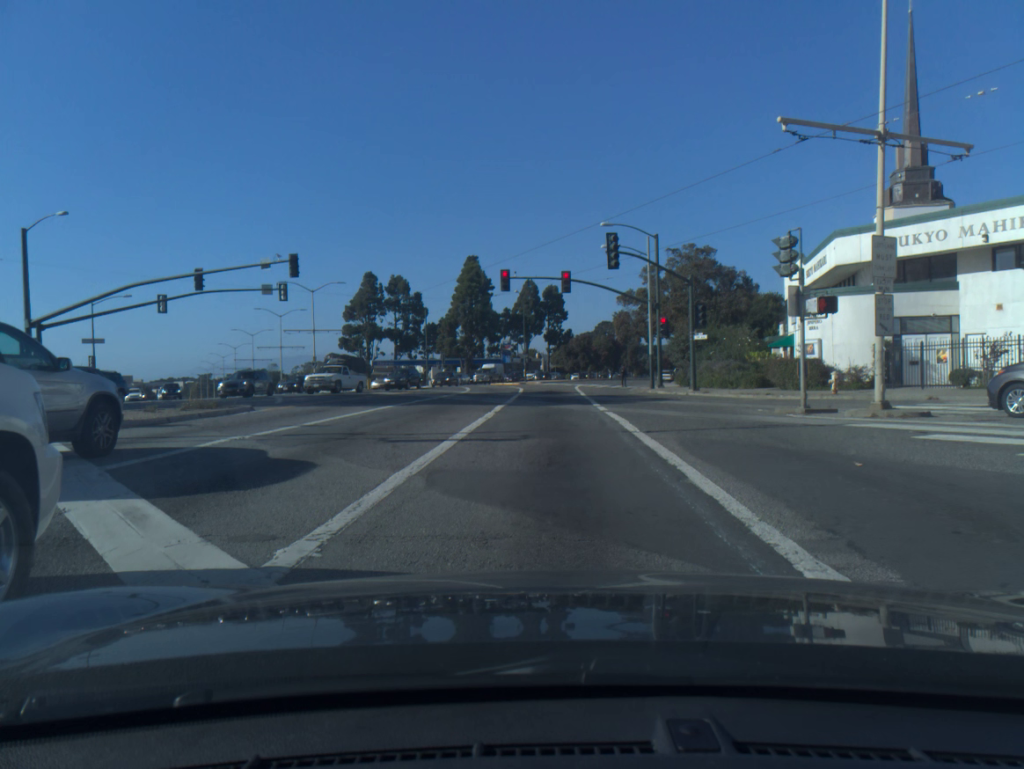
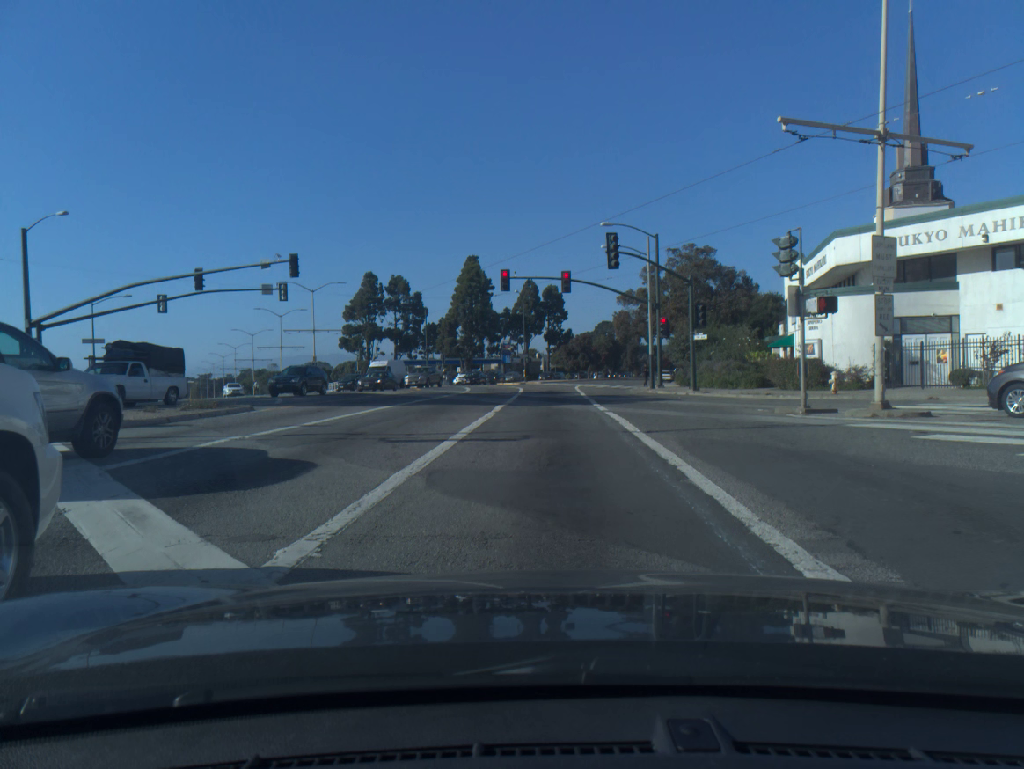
(0.0, 0.0) m; 0°
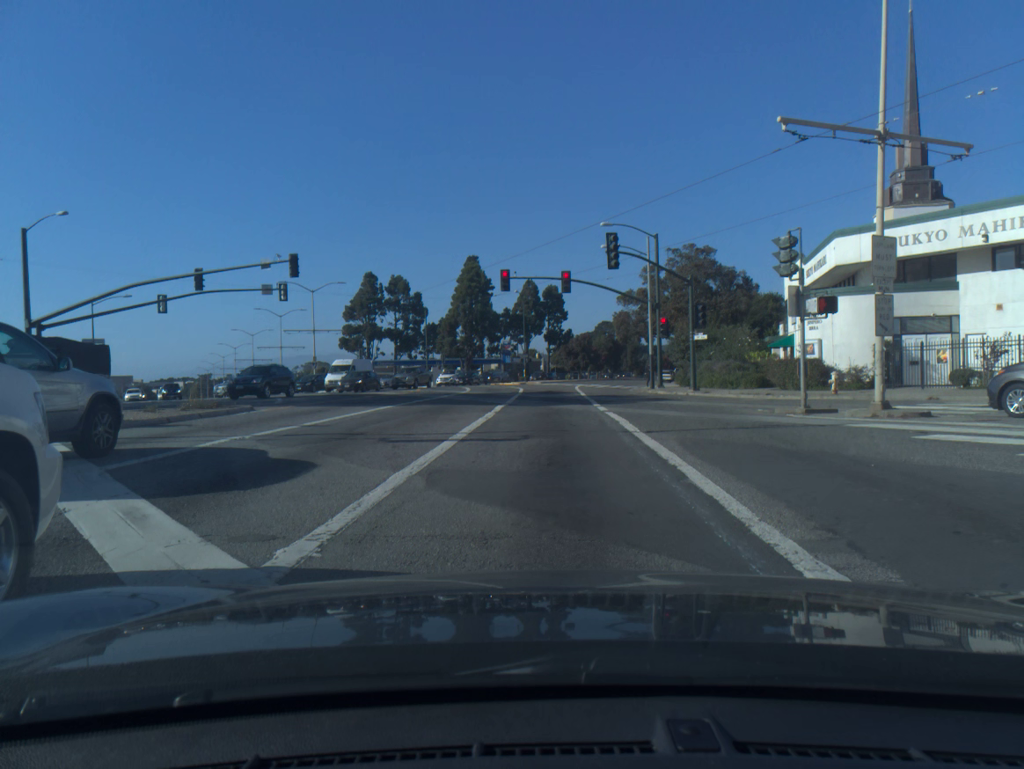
(0.0, 0.0) m; 0°
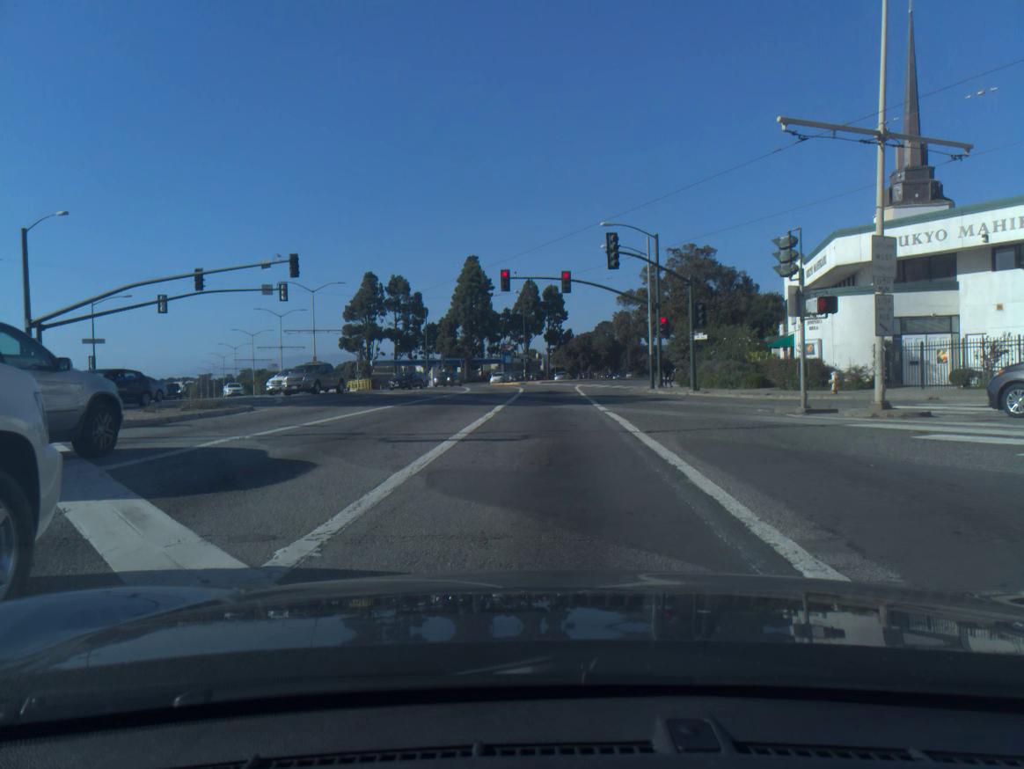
(0.0, 0.0) m; 0°
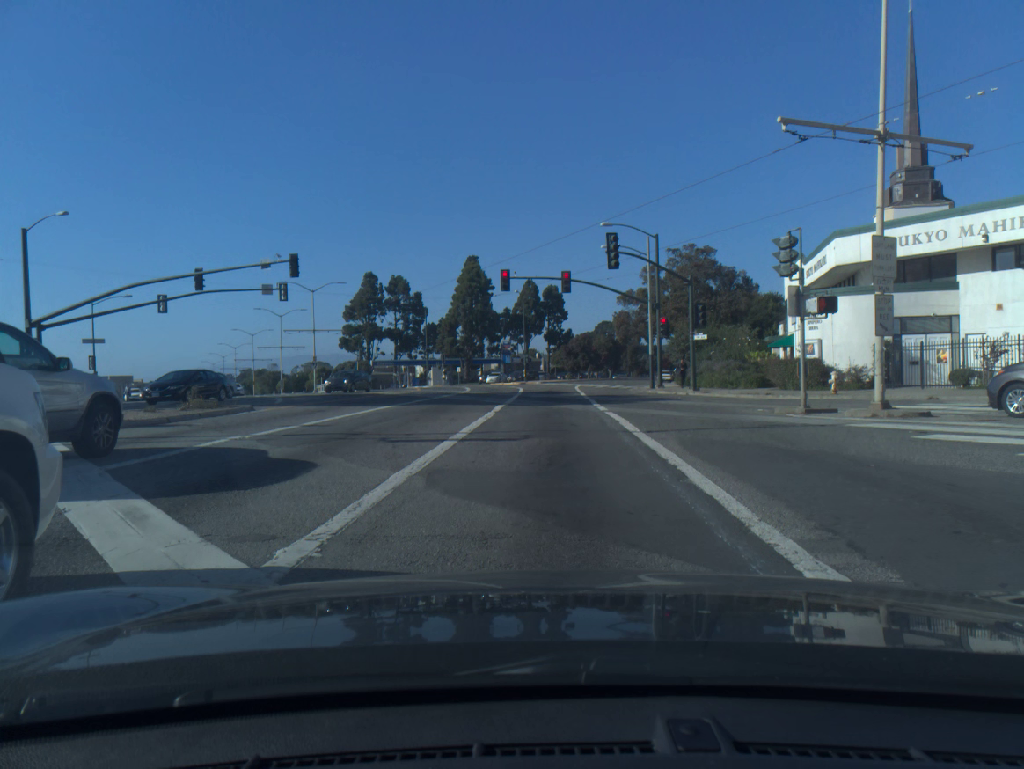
(0.0, 0.0) m; 0°
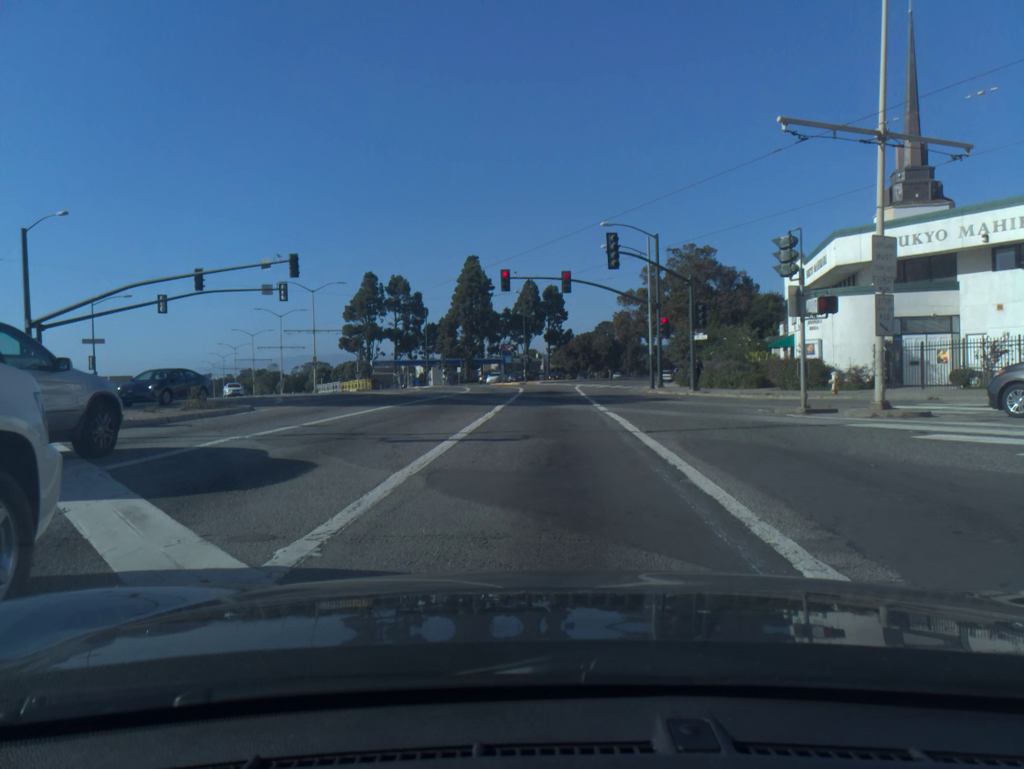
(0.0, 0.0) m; 0°
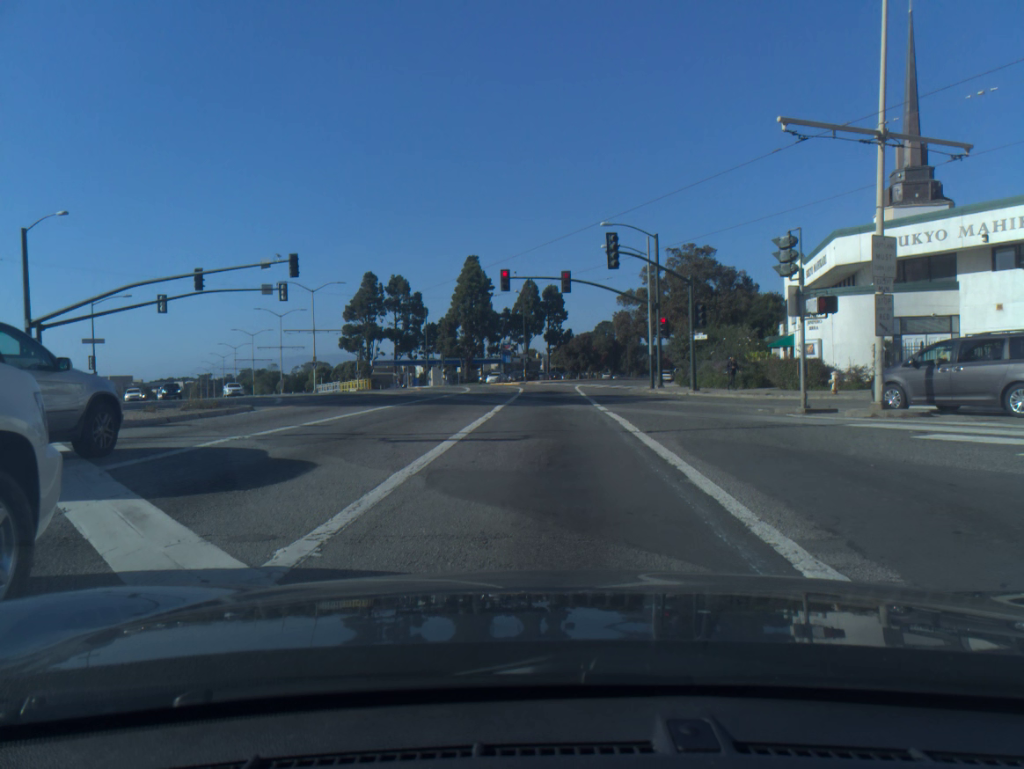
(0.0, 0.0) m; 0°
